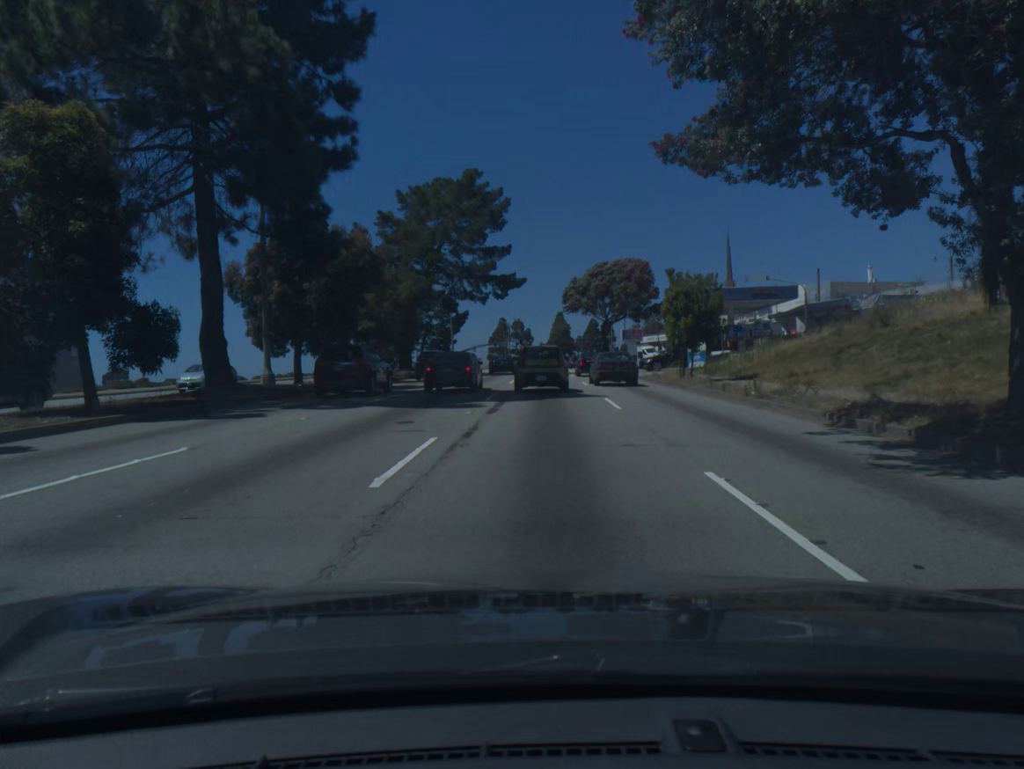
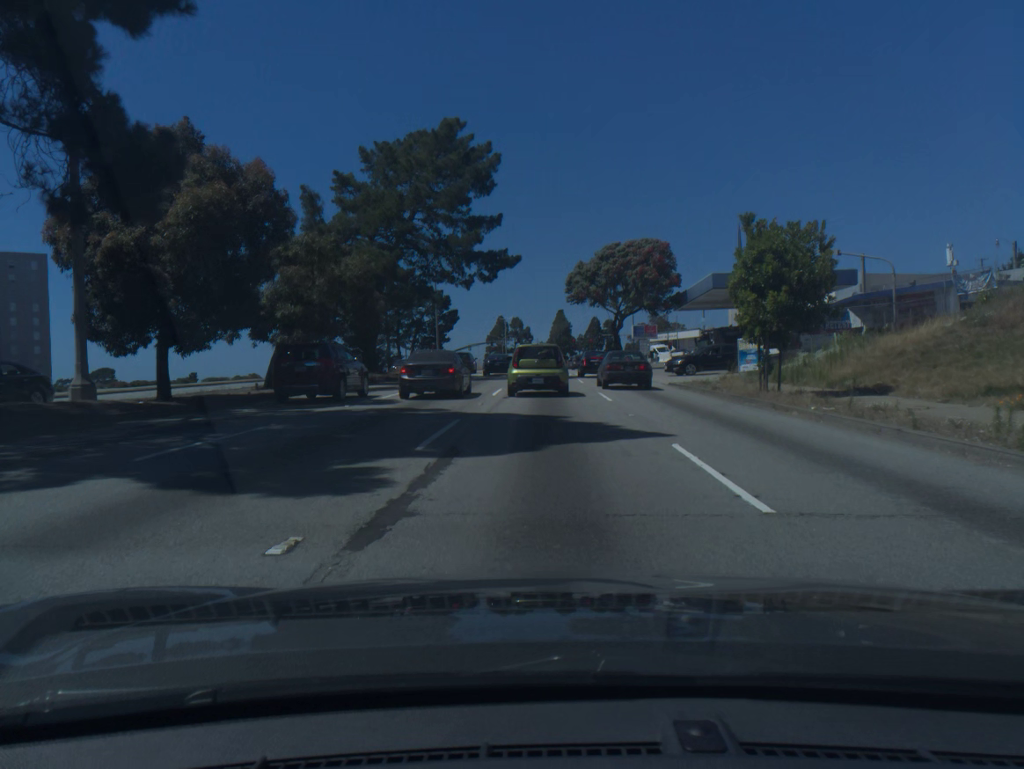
(0.0, +11.8) m; 0°
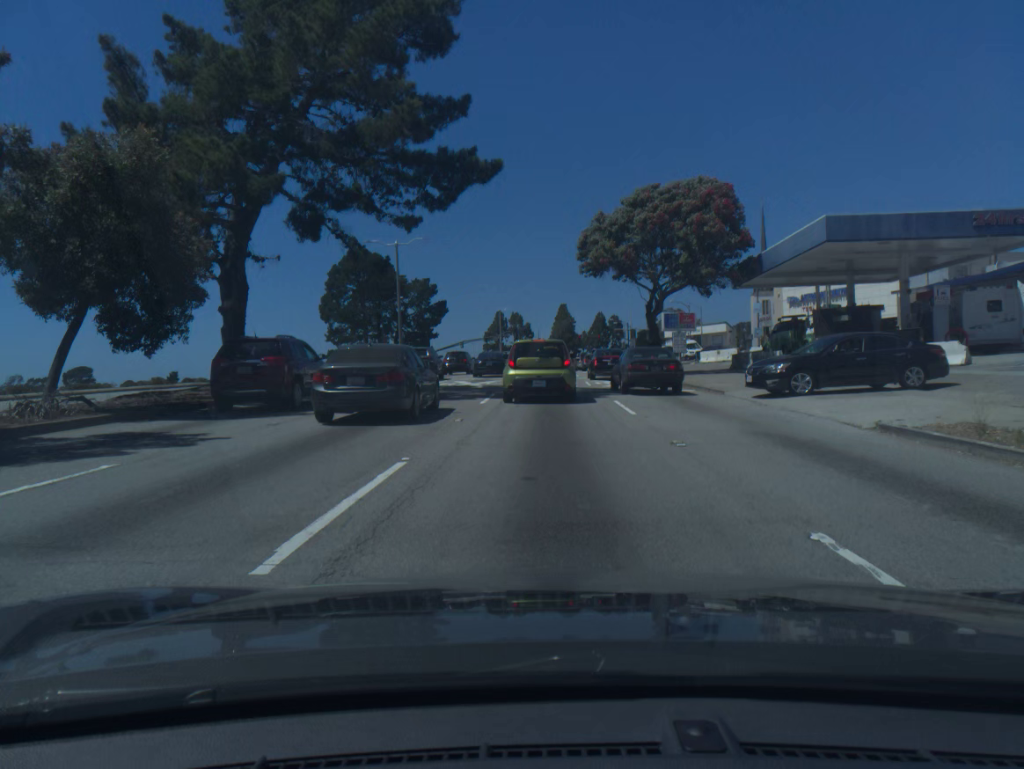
(-0.1, +20.3) m; 0°
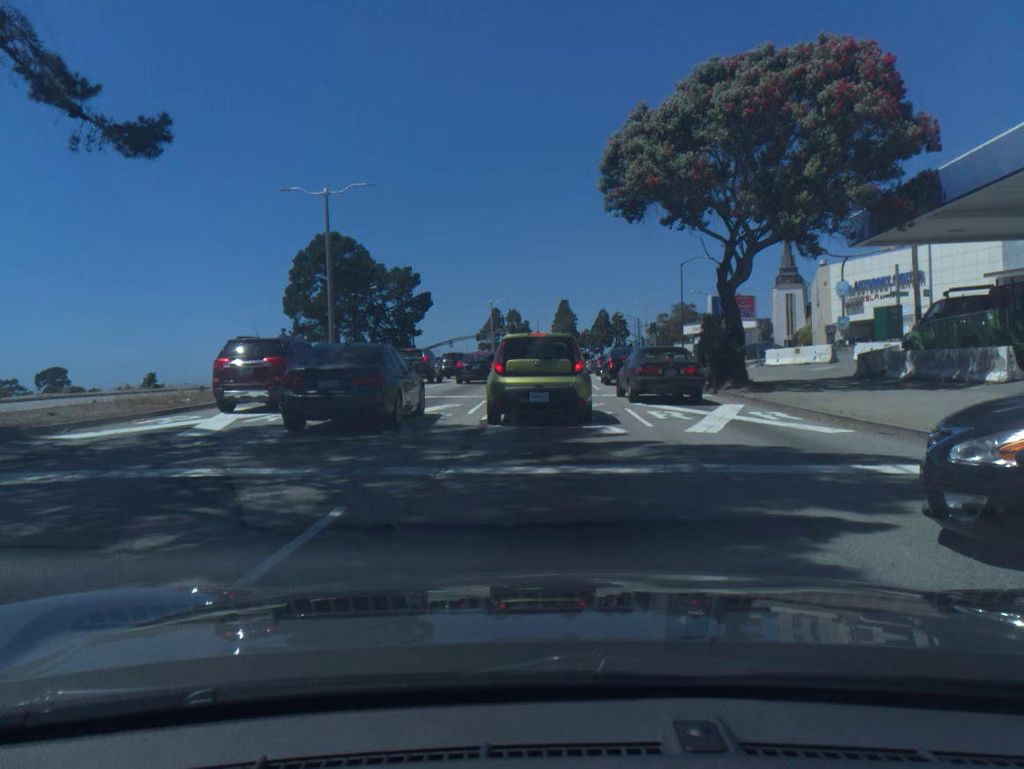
(0.0, +17.8) m; 0°
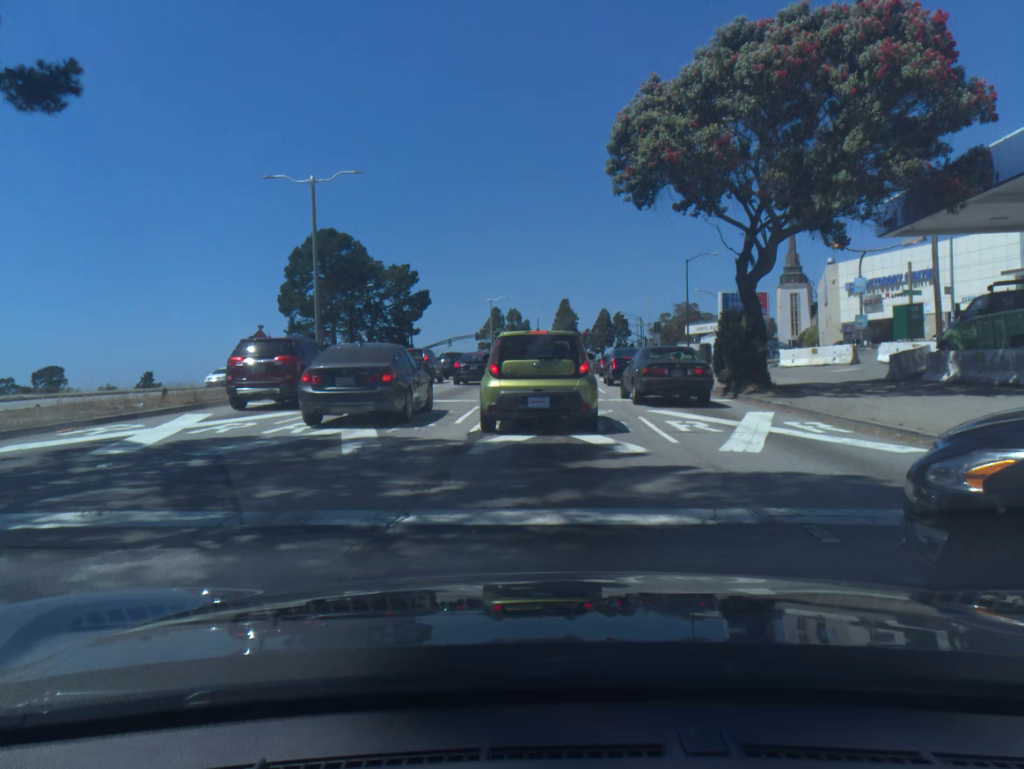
(0.0, +2.4) m; 0°
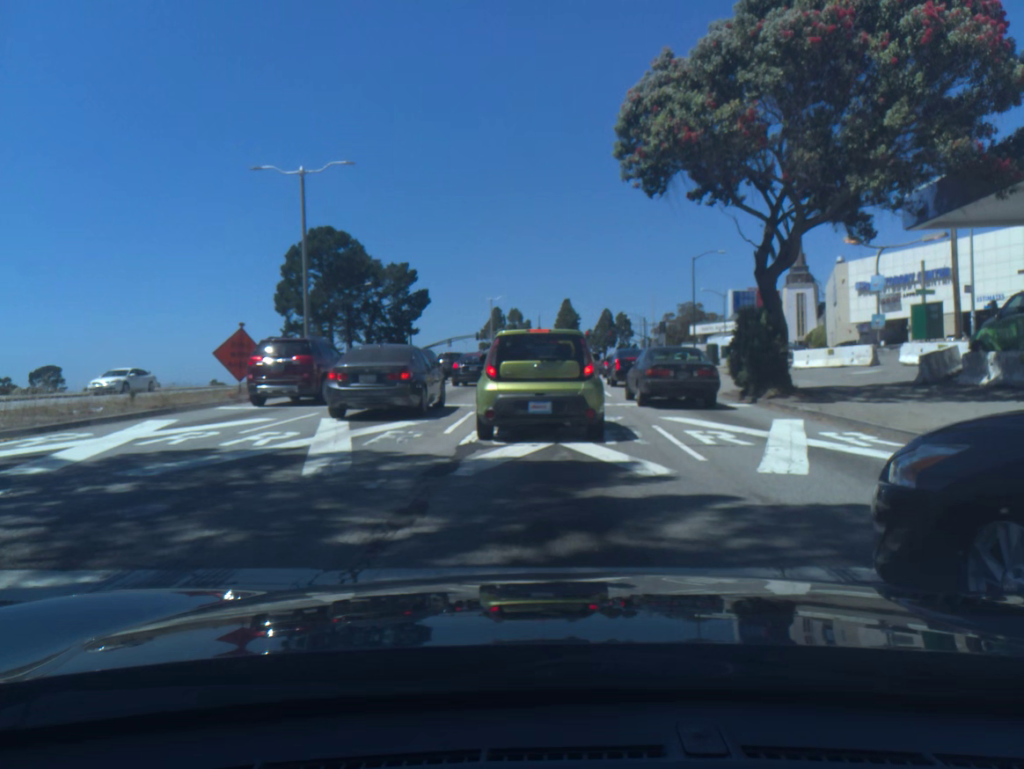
(0.0, +1.7) m; 0°
